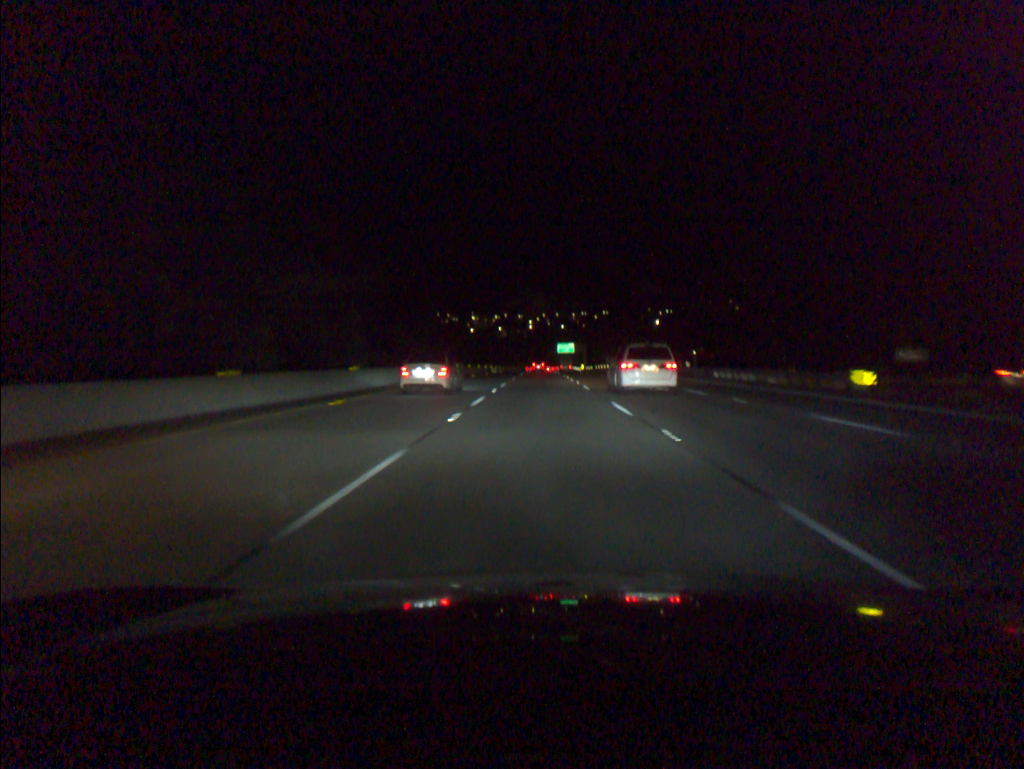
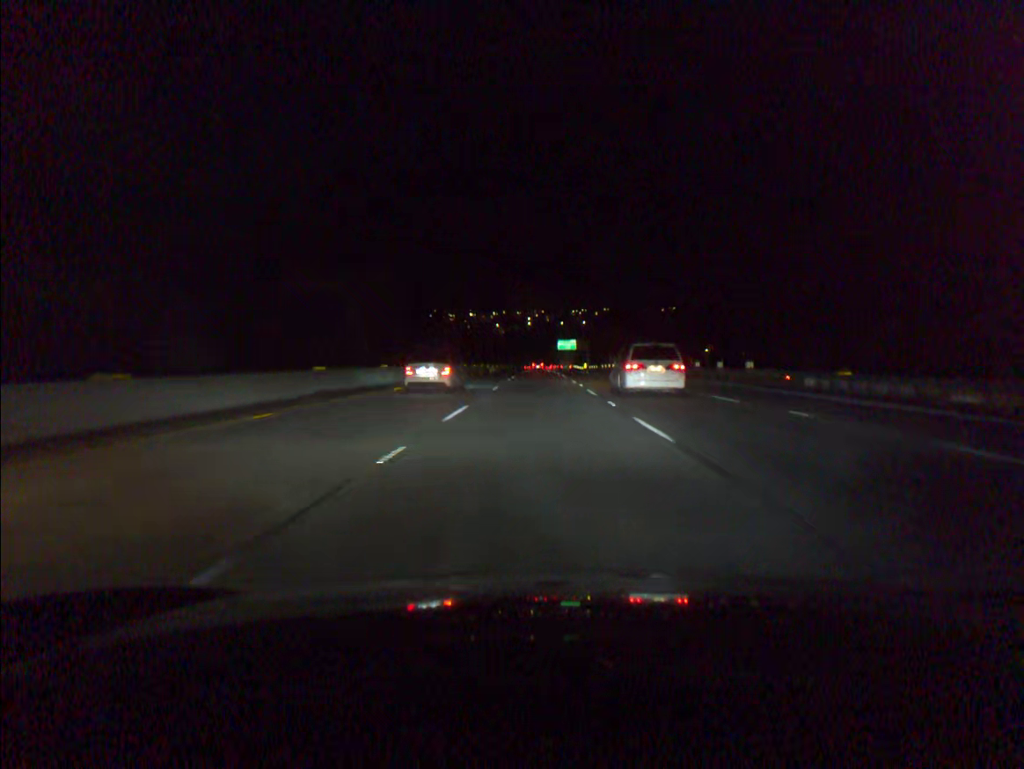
(0.0, +20.0) m; 0°
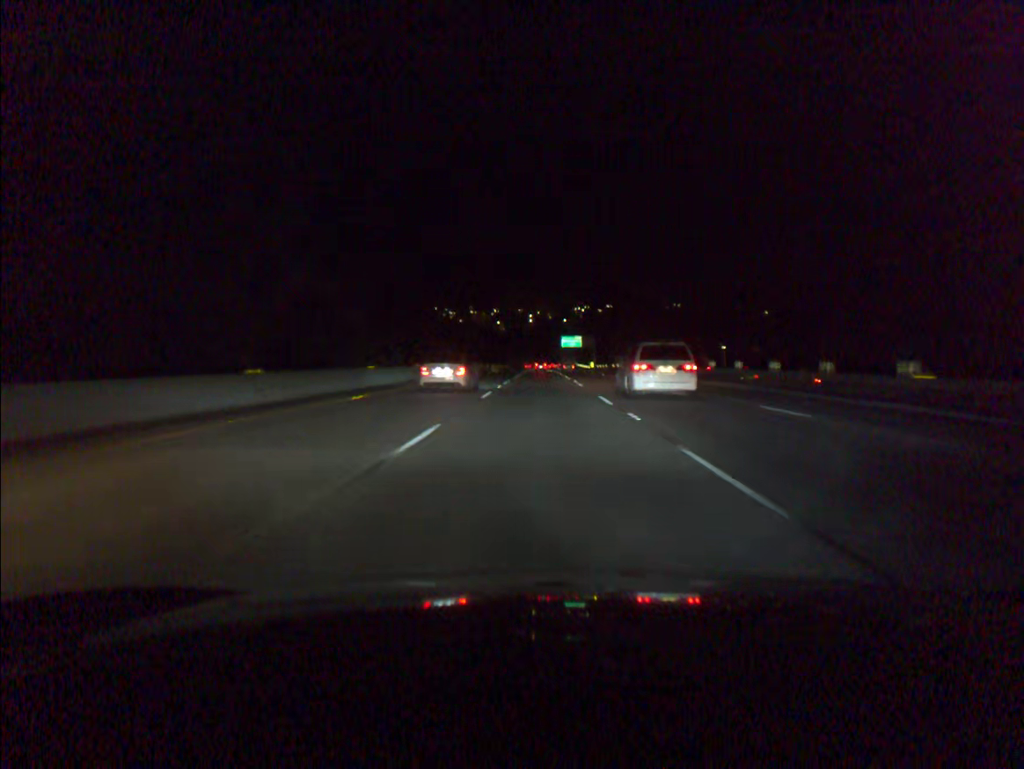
(0.0, +20.0) m; 0°
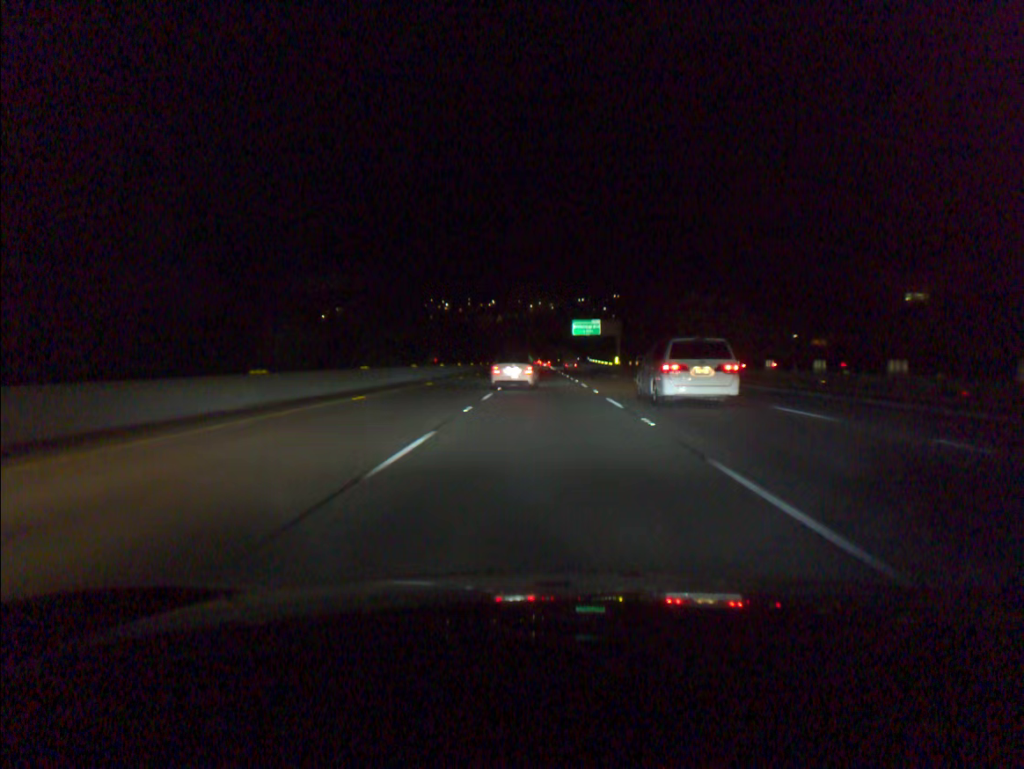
(-0.1, +59.8) m; 0°
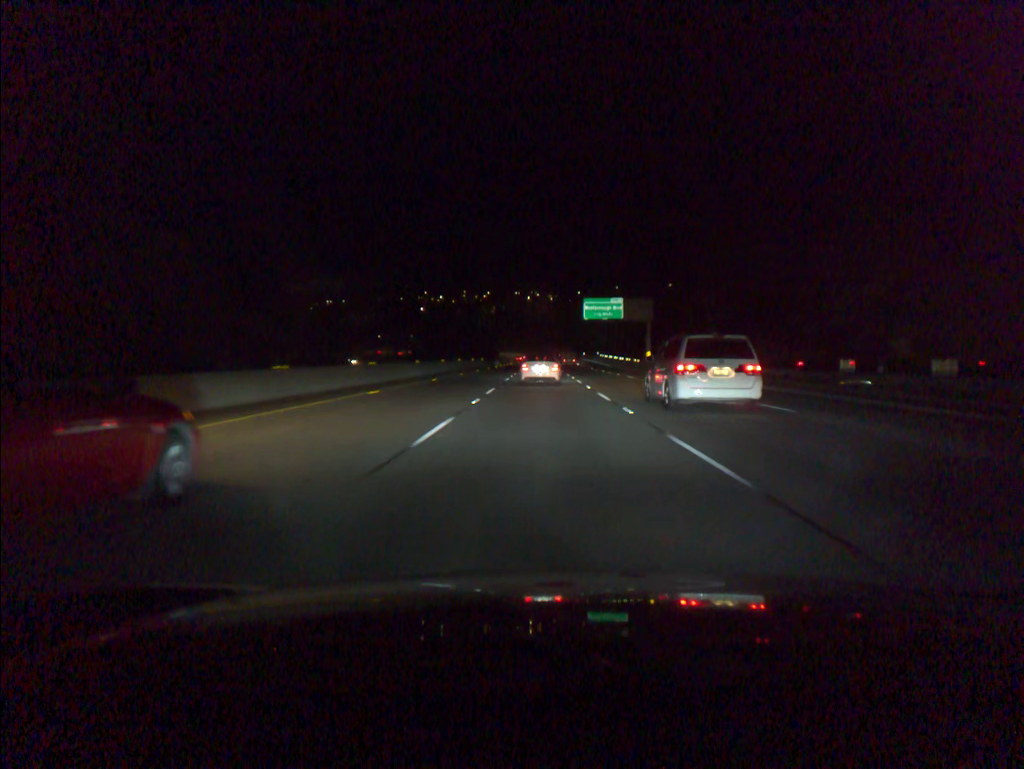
(+0.1, +41.3) m; 0°
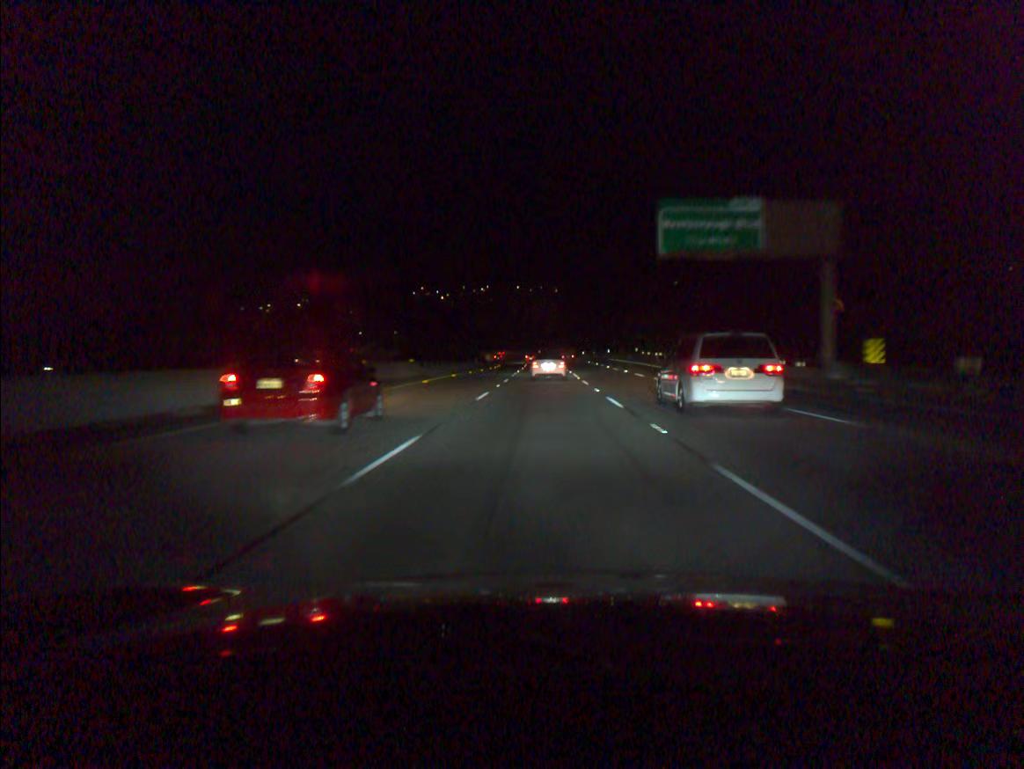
(-0.1, +61.9) m; 0°
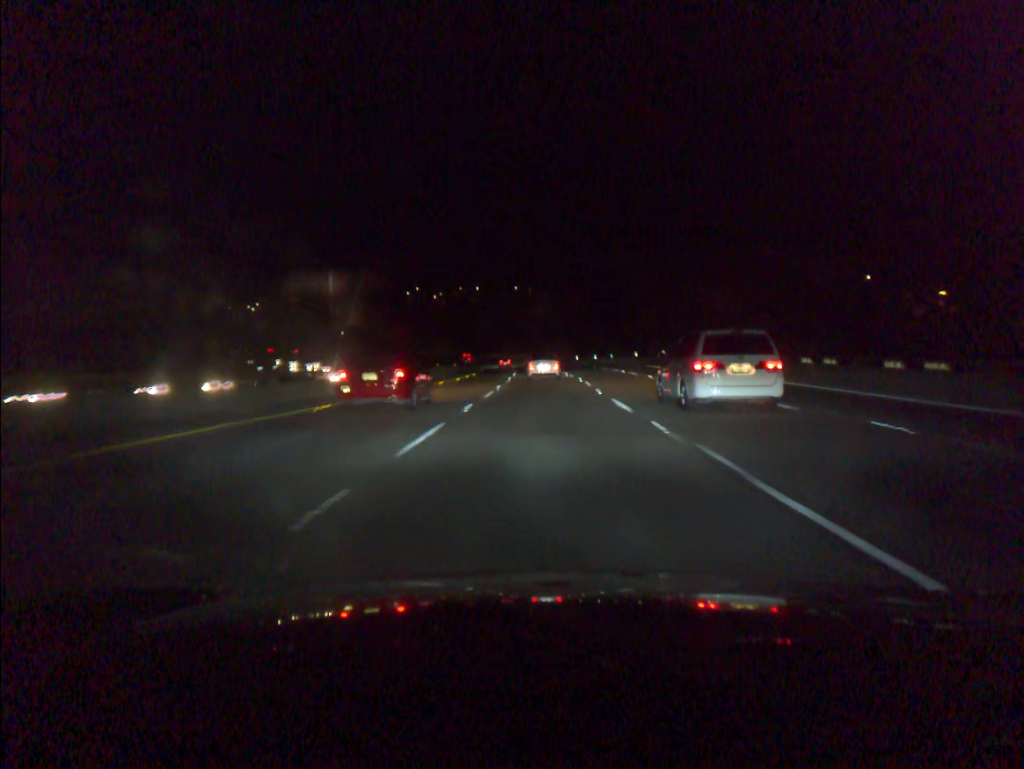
(0.0, +40.3) m; 0°
